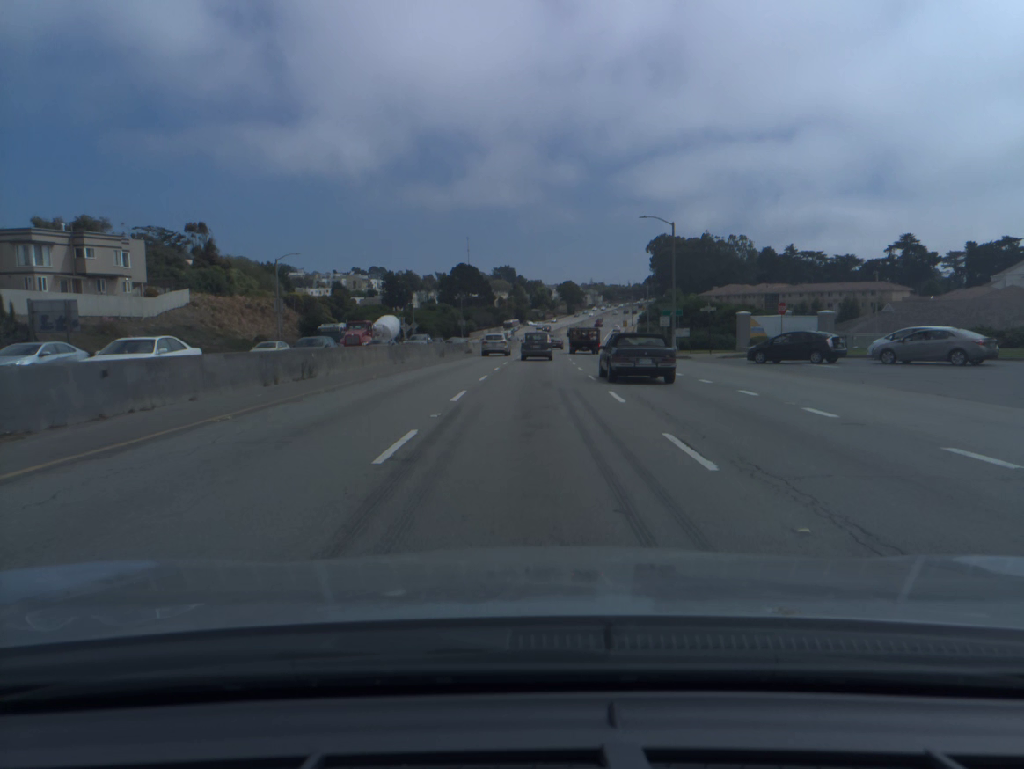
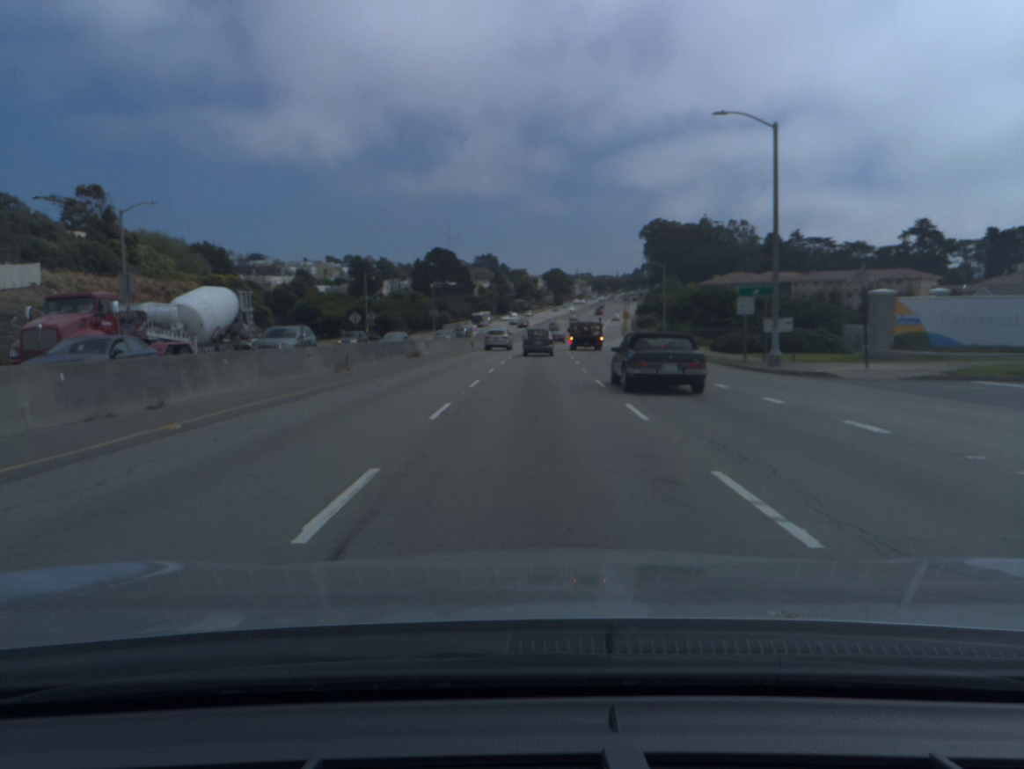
(+0.2, +24.9) m; +1°
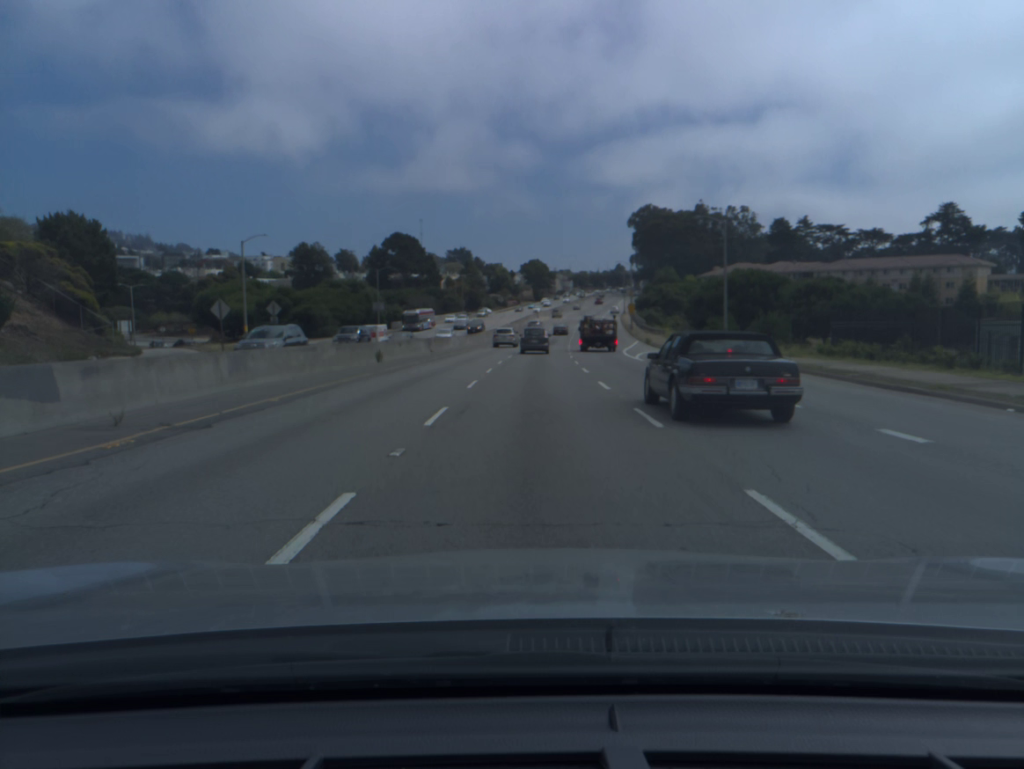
(+0.6, +38.0) m; +2°
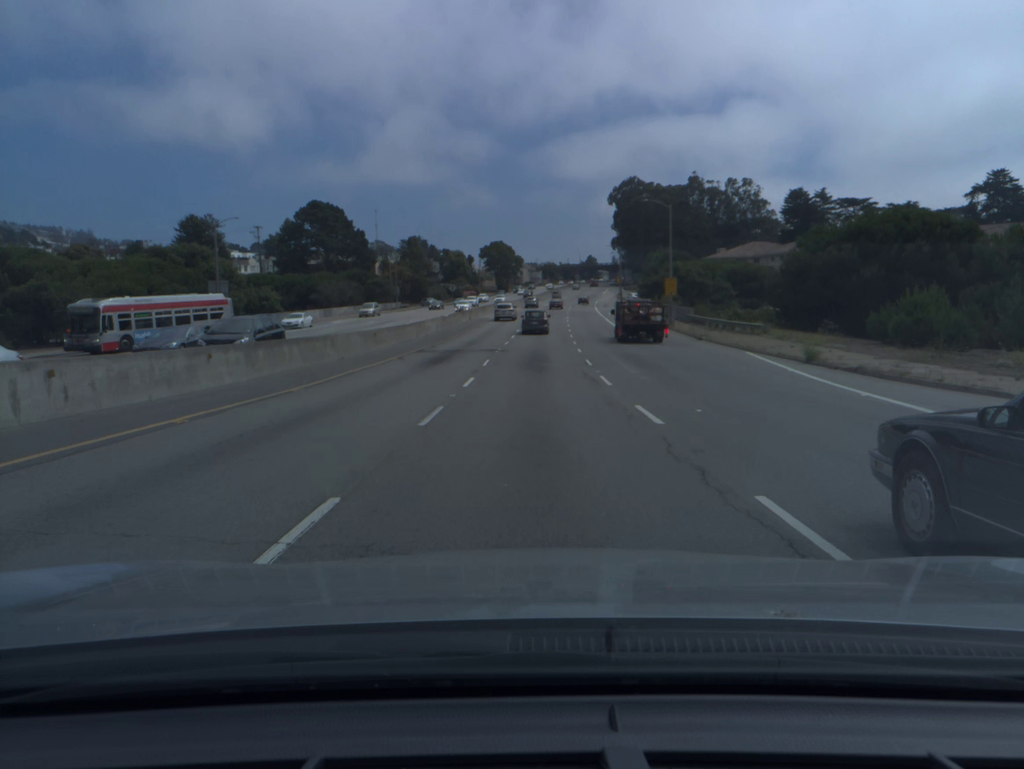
(+1.2, +52.2) m; +2°
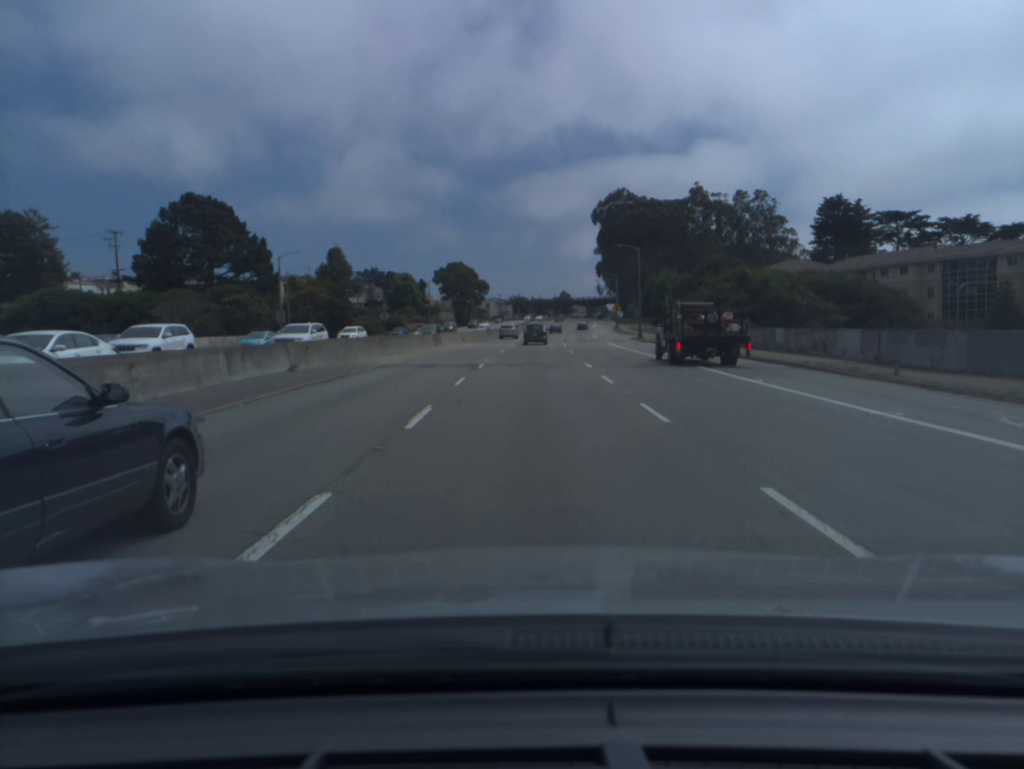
(+1.0, +51.3) m; +2°
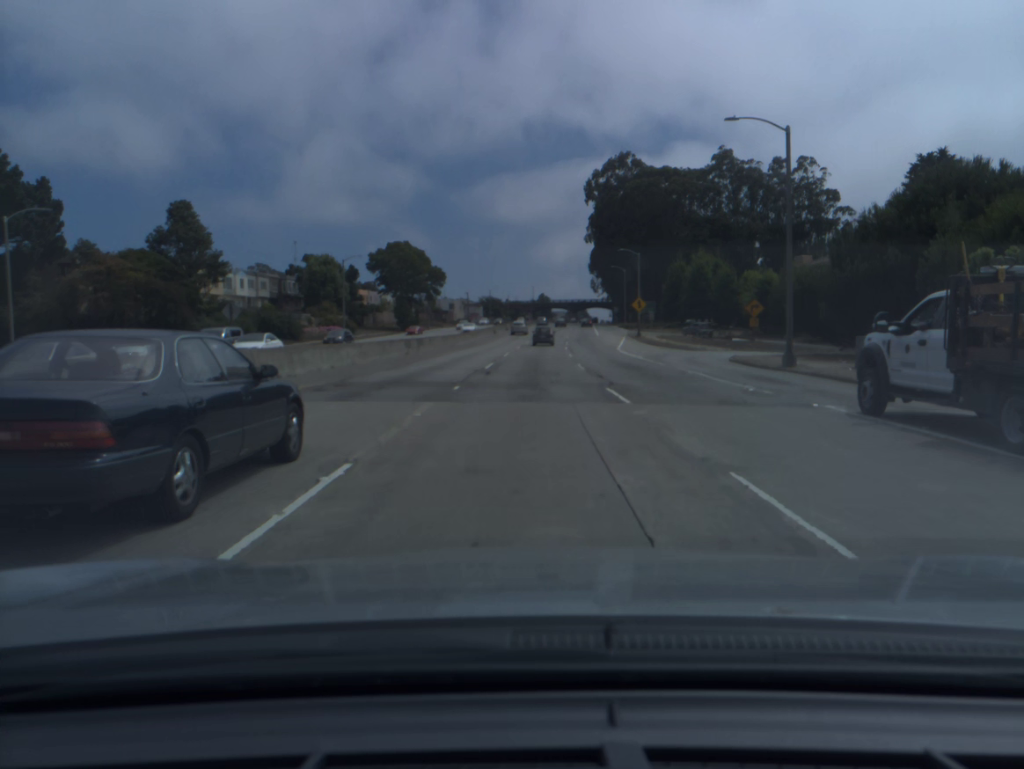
(+0.8, +51.1) m; +2°
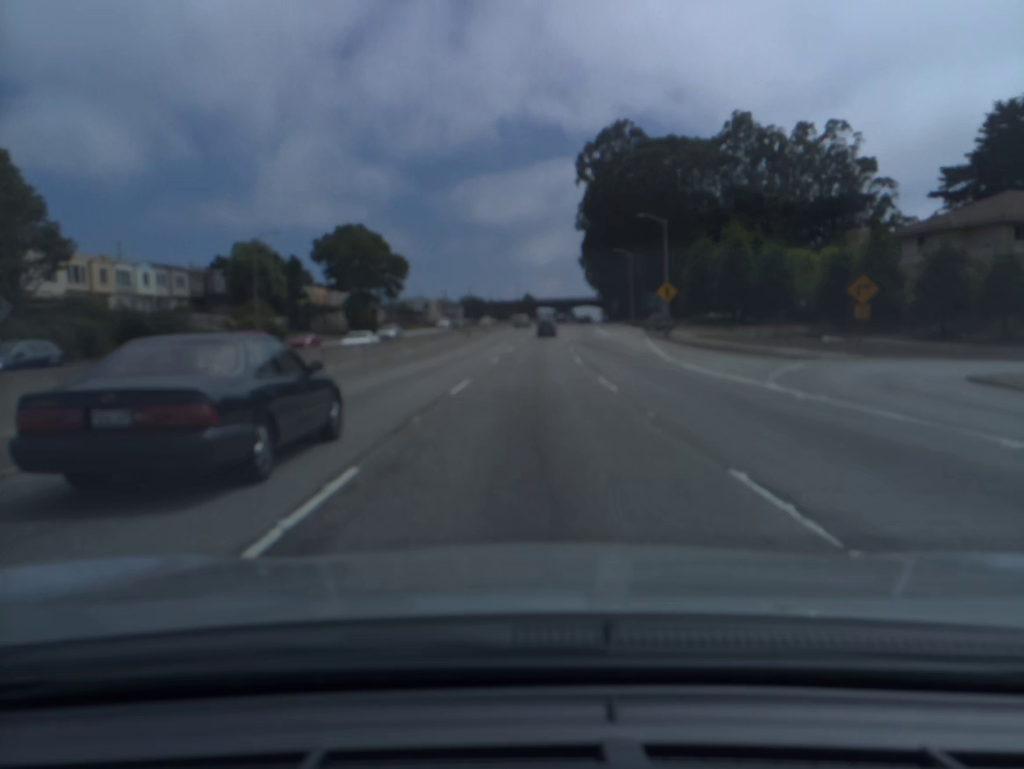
(+0.2, +25.7) m; +1°
